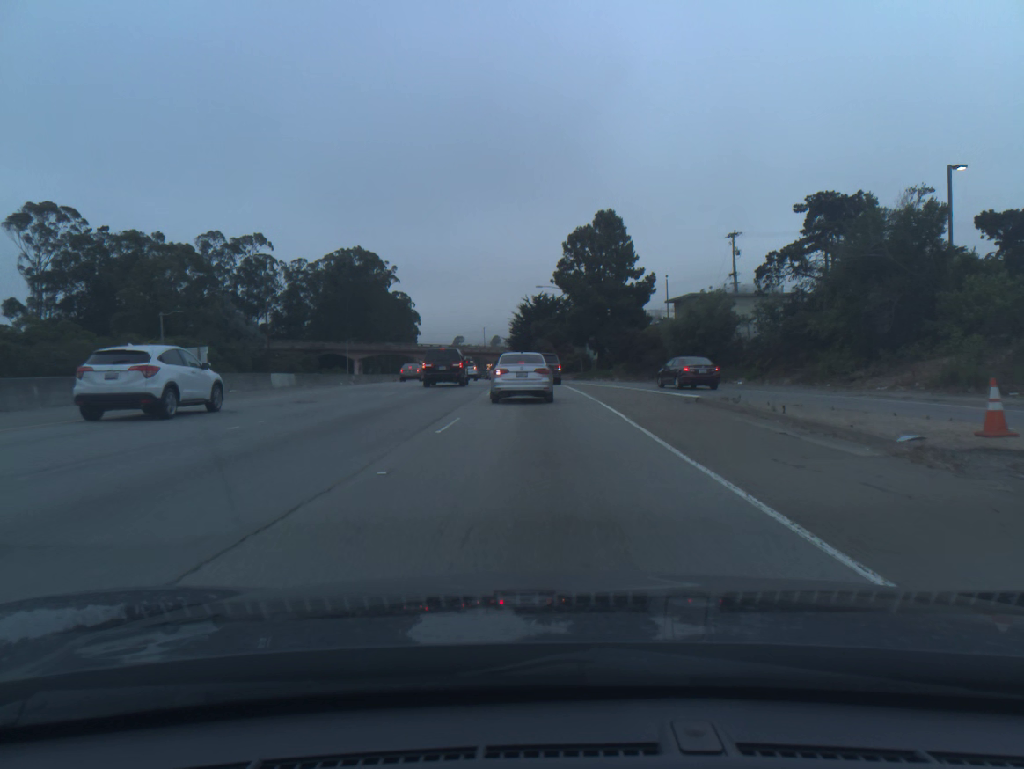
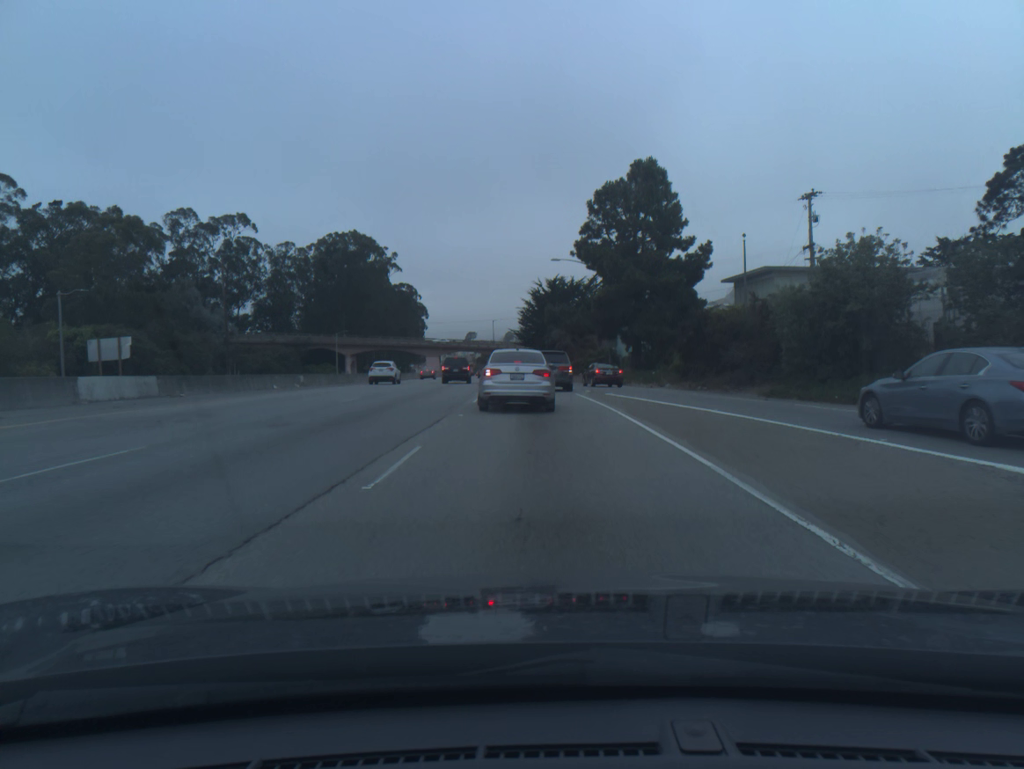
(-0.2, +20.6) m; -1°
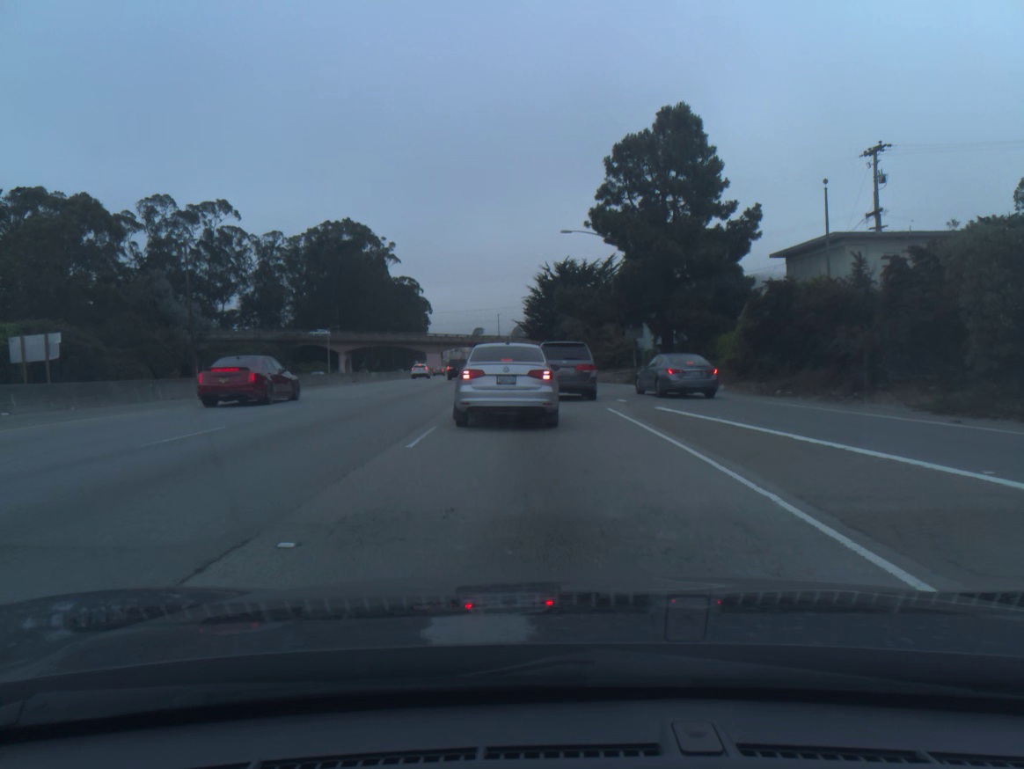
(-0.1, +11.8) m; -1°
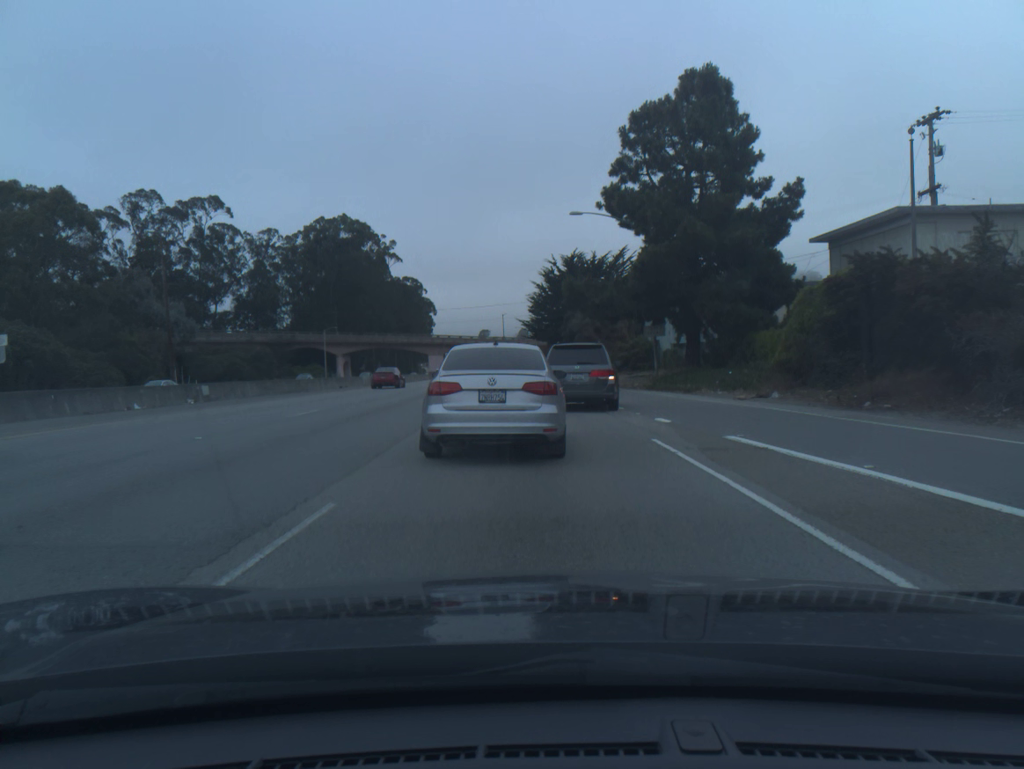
(0.0, +7.1) m; -1°
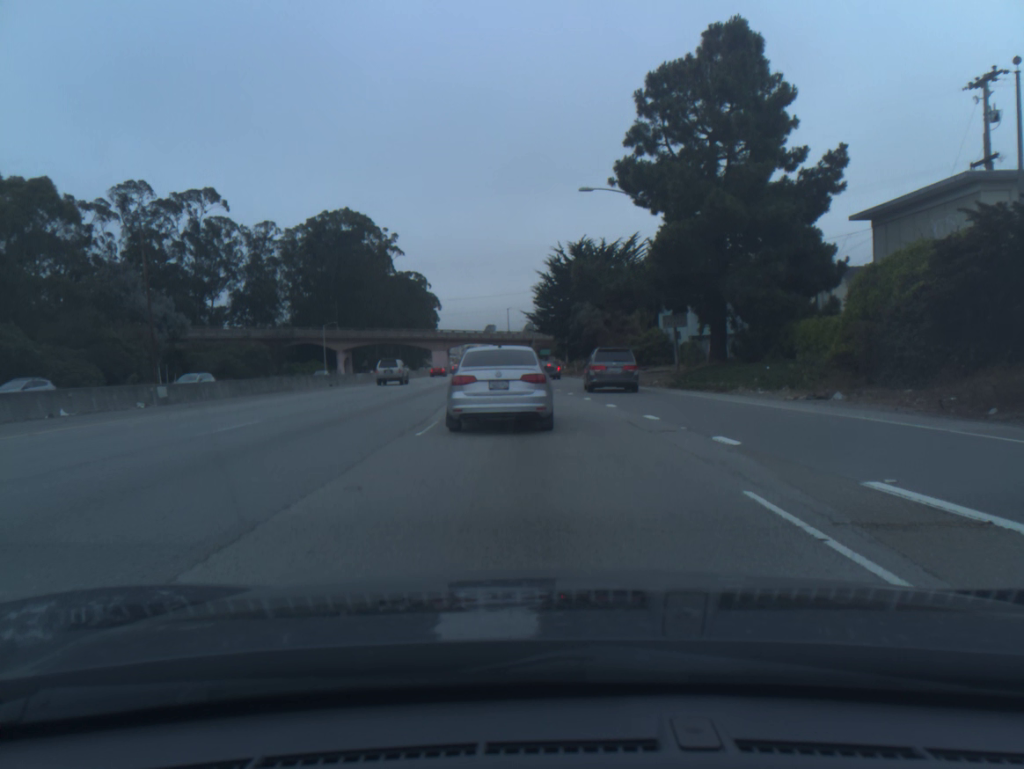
(0.0, +5.3) m; 0°
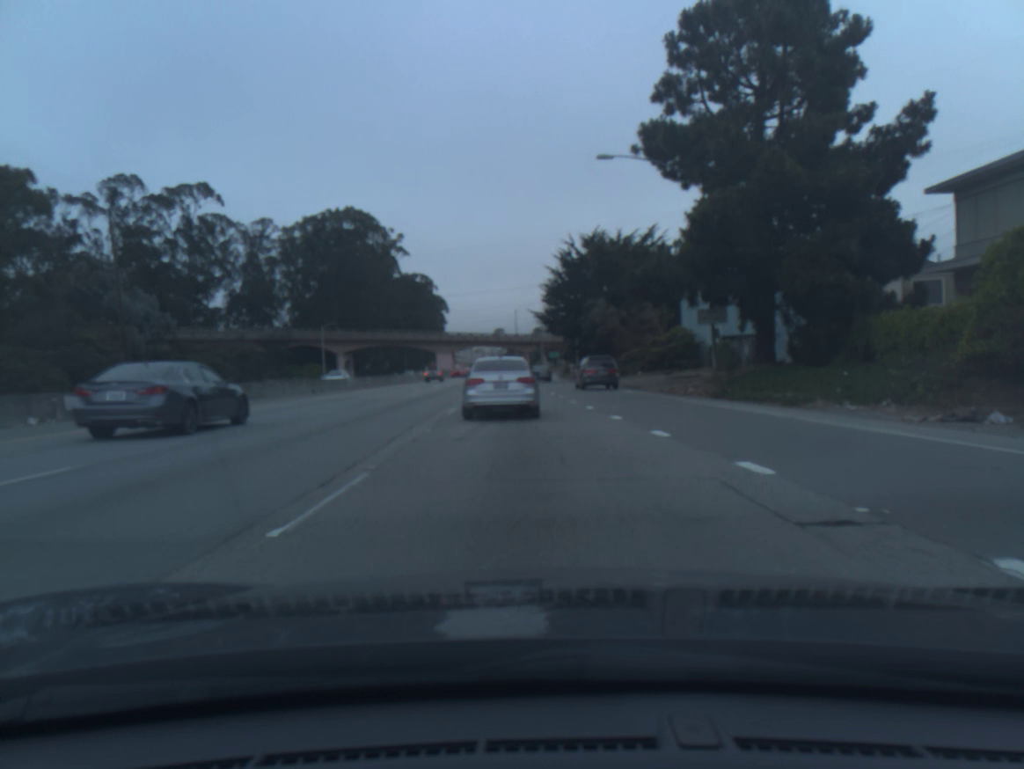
(-0.1, +7.0) m; -1°
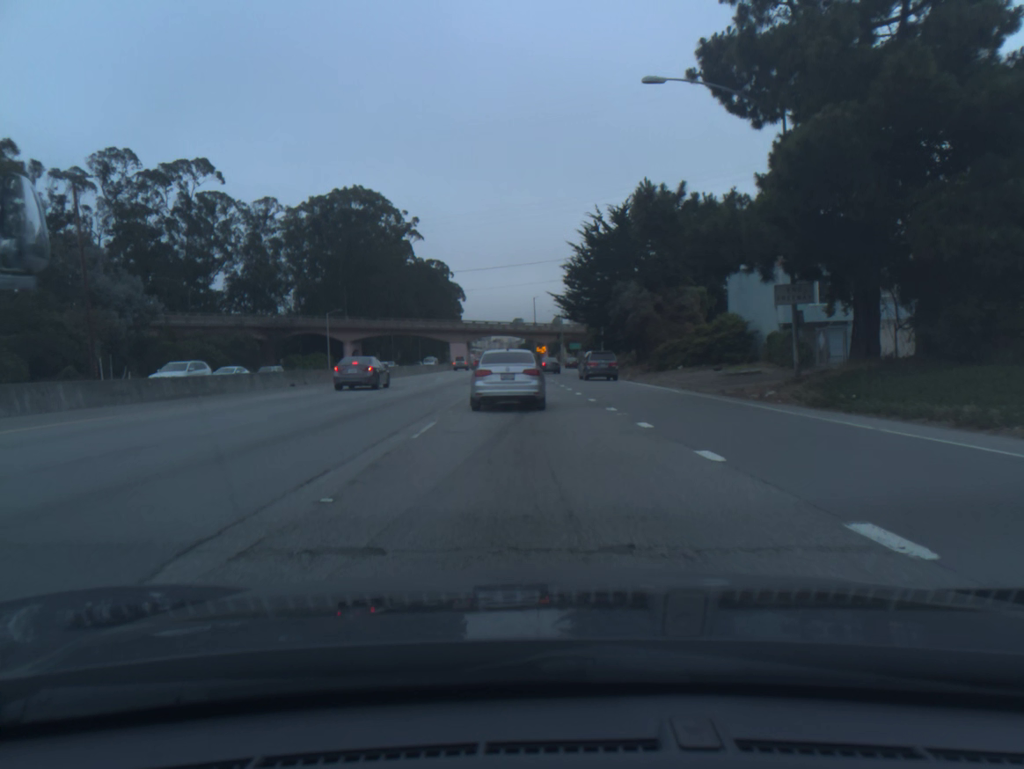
(-0.1, +8.0) m; -2°
